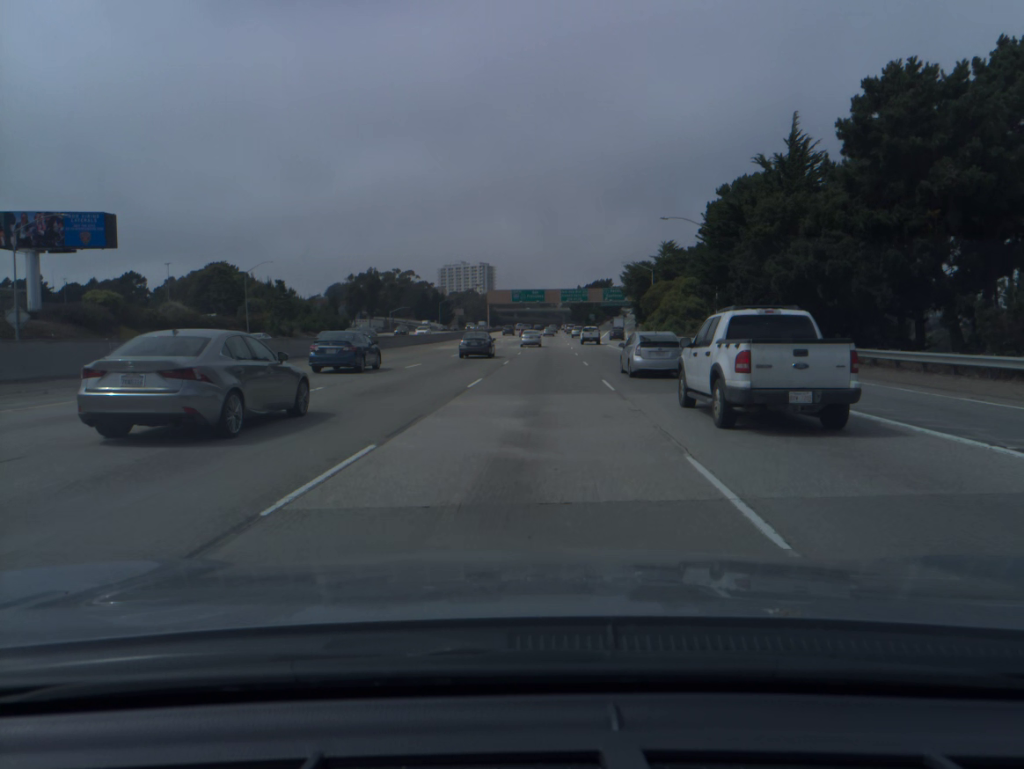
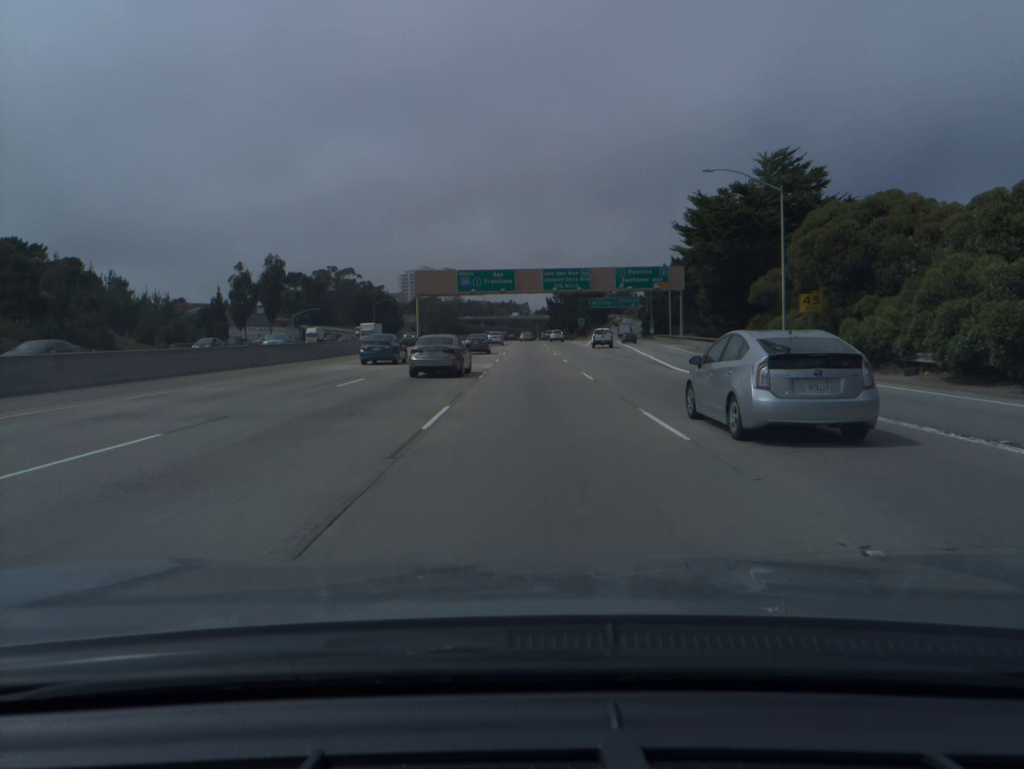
(+1.9, +67.0) m; +2°
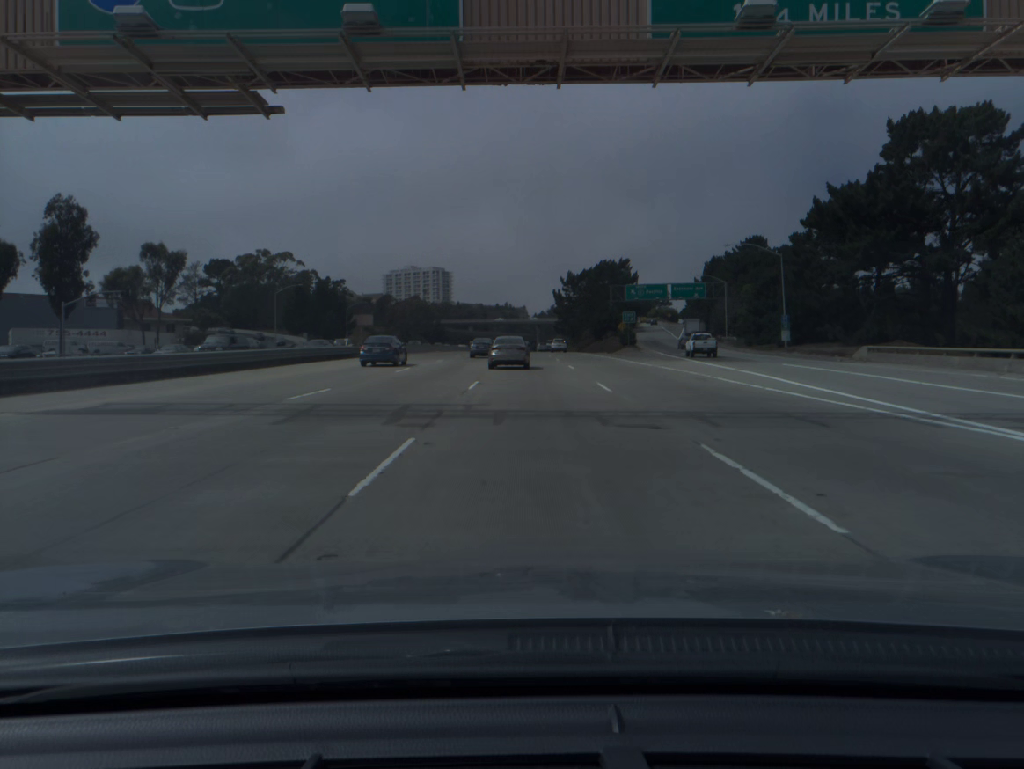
(+0.1, +78.1) m; 0°
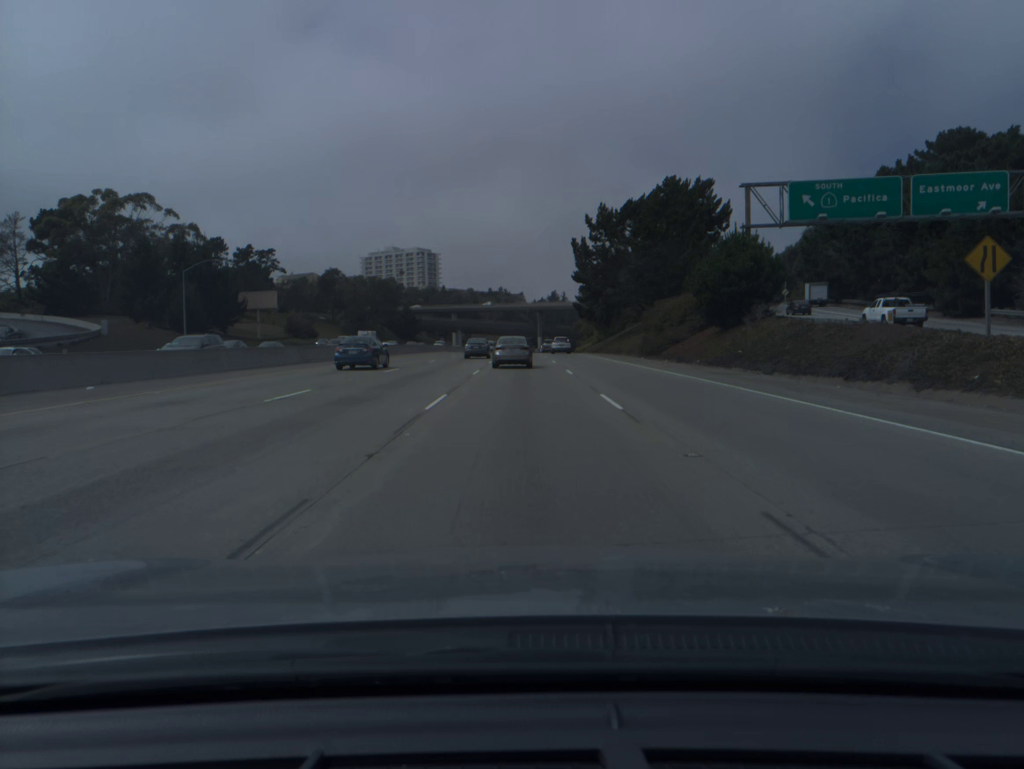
(+0.3, +81.6) m; 0°
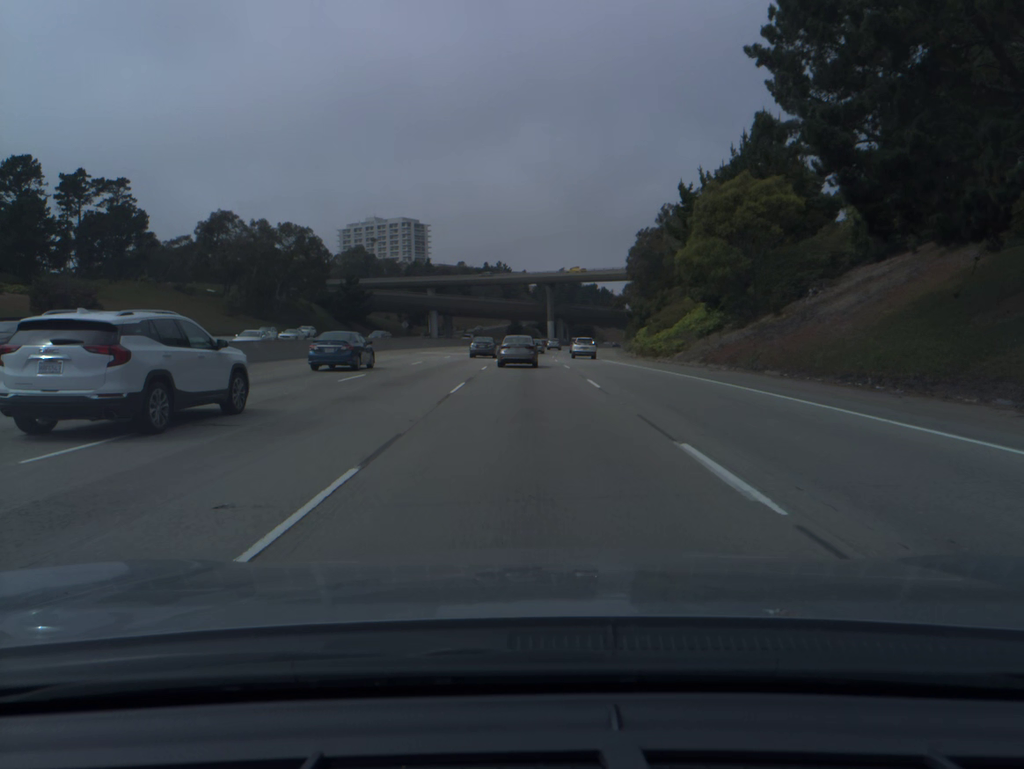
(-0.4, +81.8) m; 0°
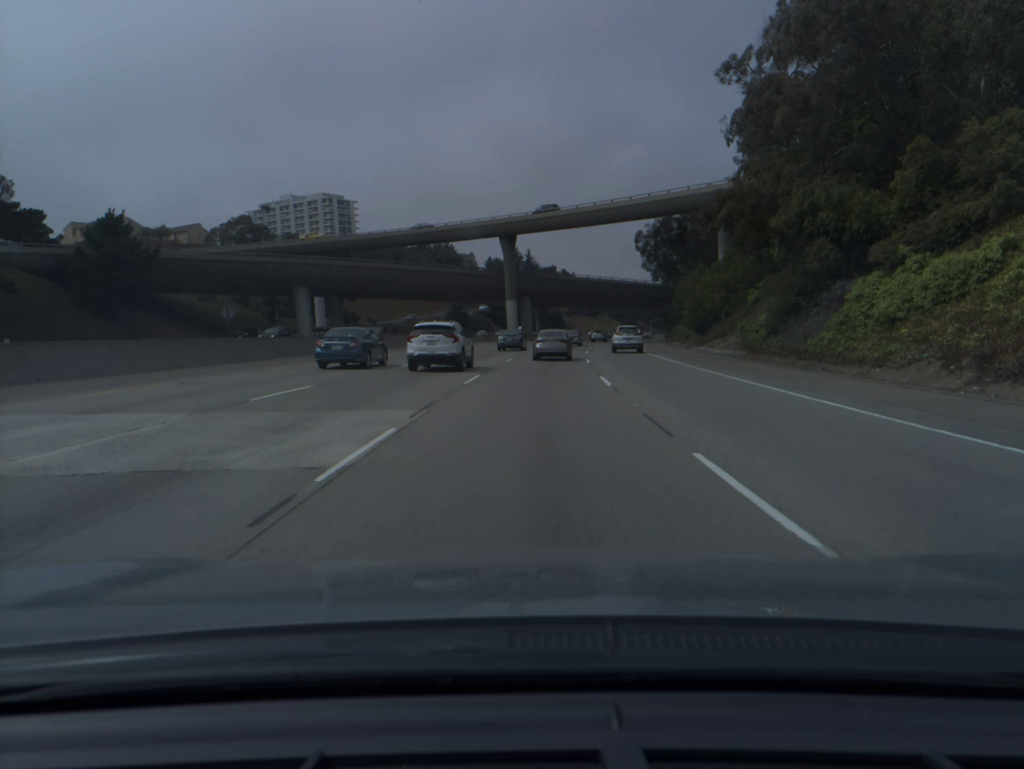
(+1.3, +80.2) m; +3°
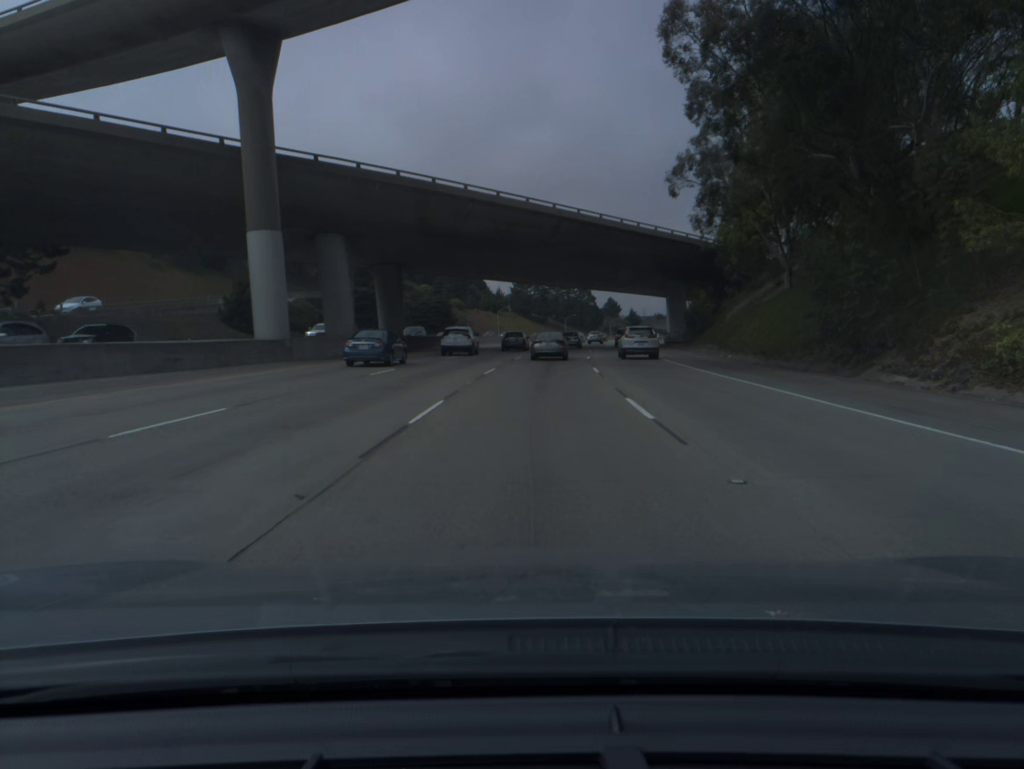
(+4.9, +77.7) m; +7°
